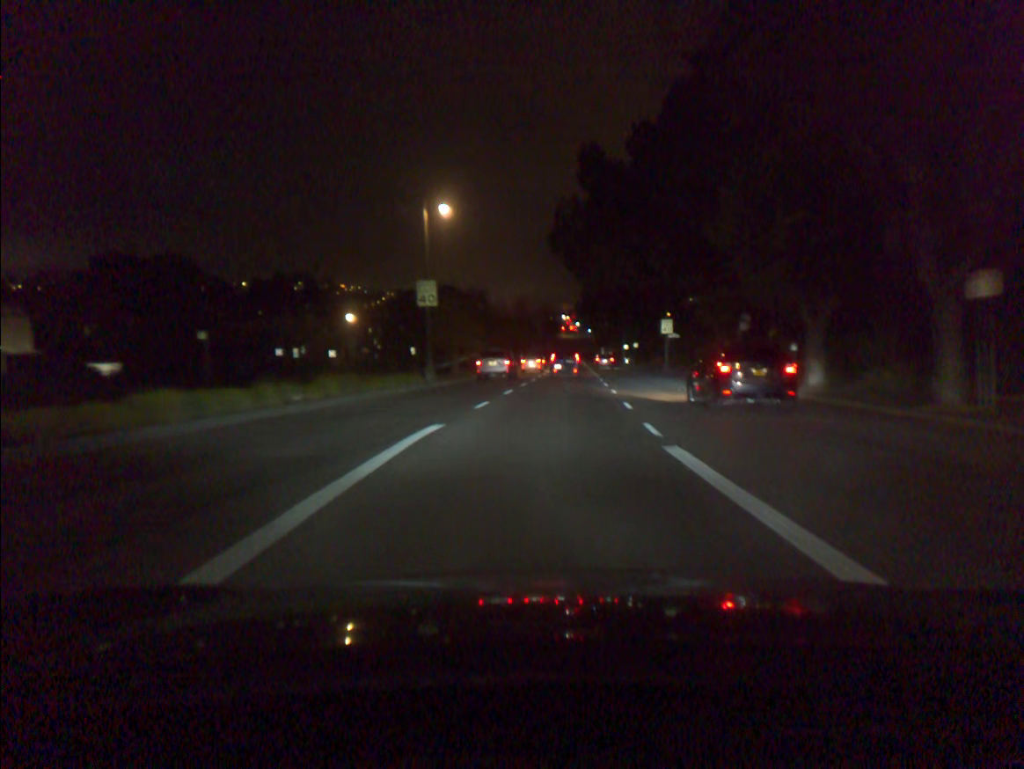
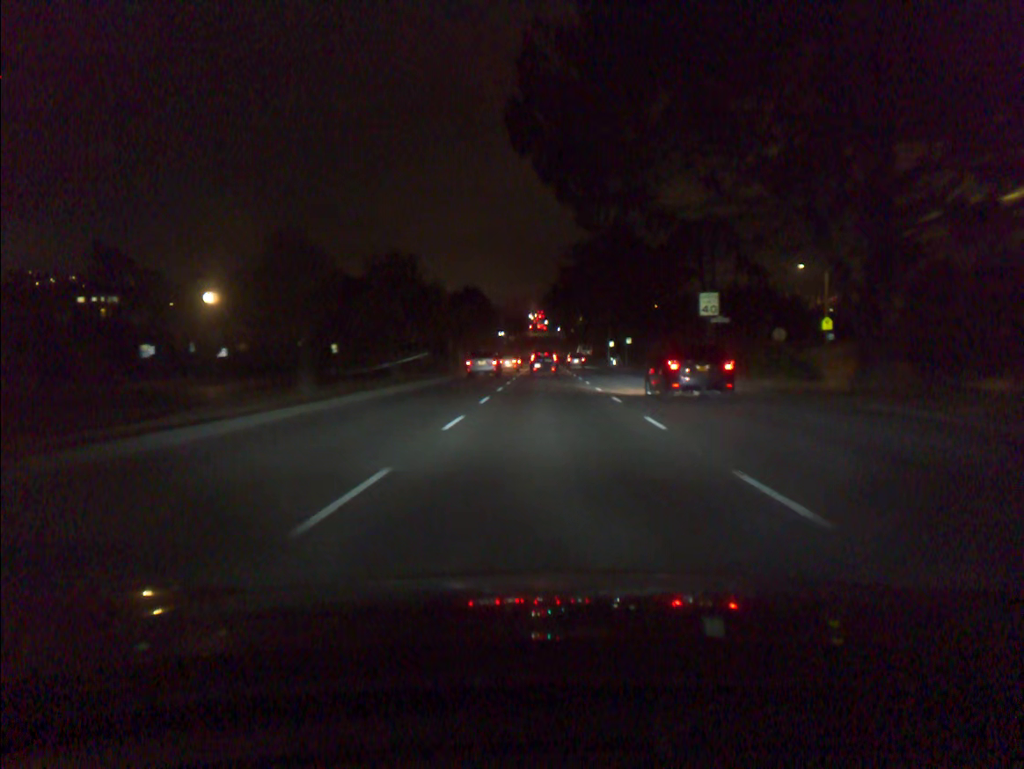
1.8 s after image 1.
(+0.6, +27.7) m; +3°
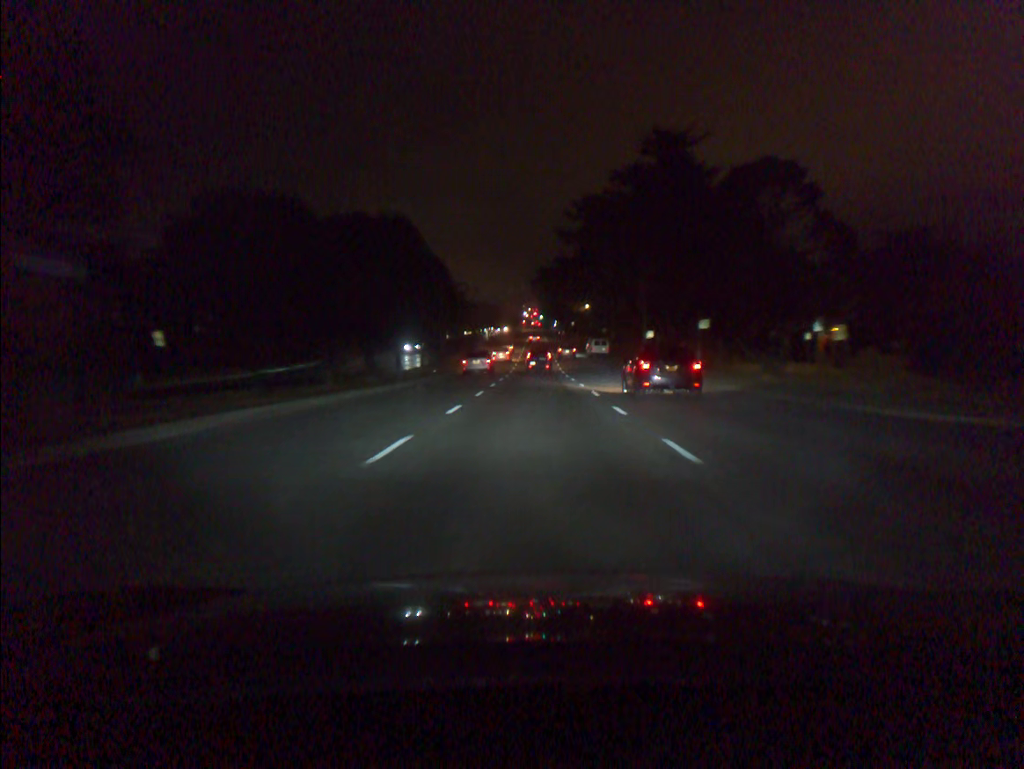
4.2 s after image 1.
(+0.3, +40.9) m; 0°
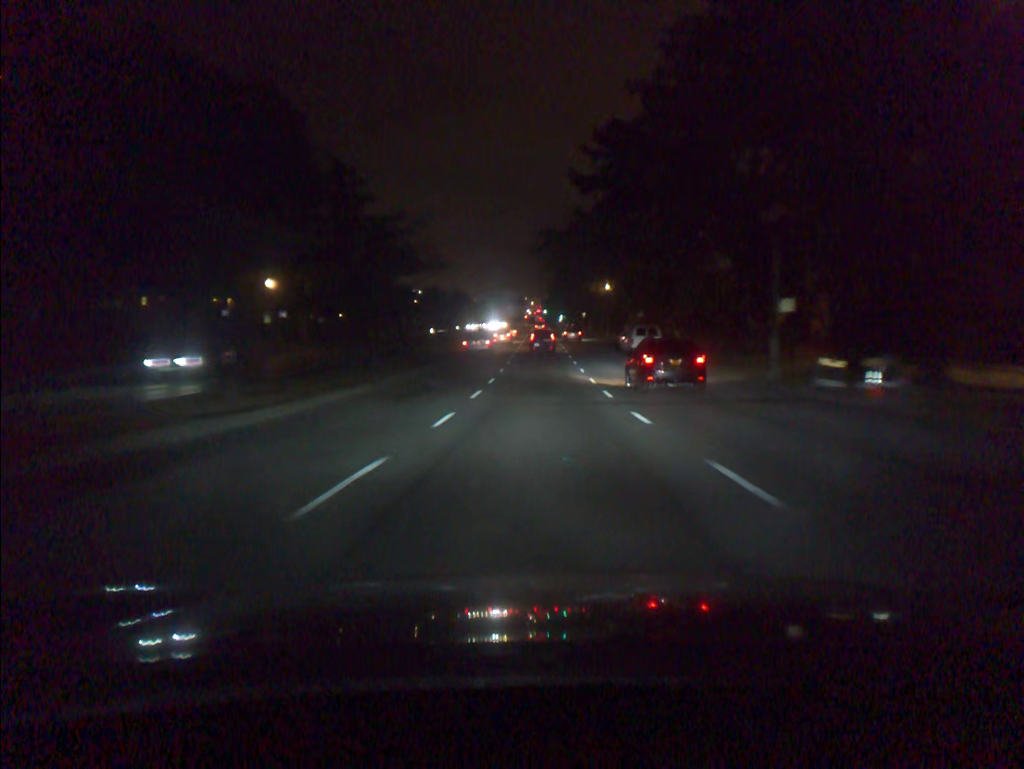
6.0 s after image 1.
(-0.1, +32.4) m; 0°
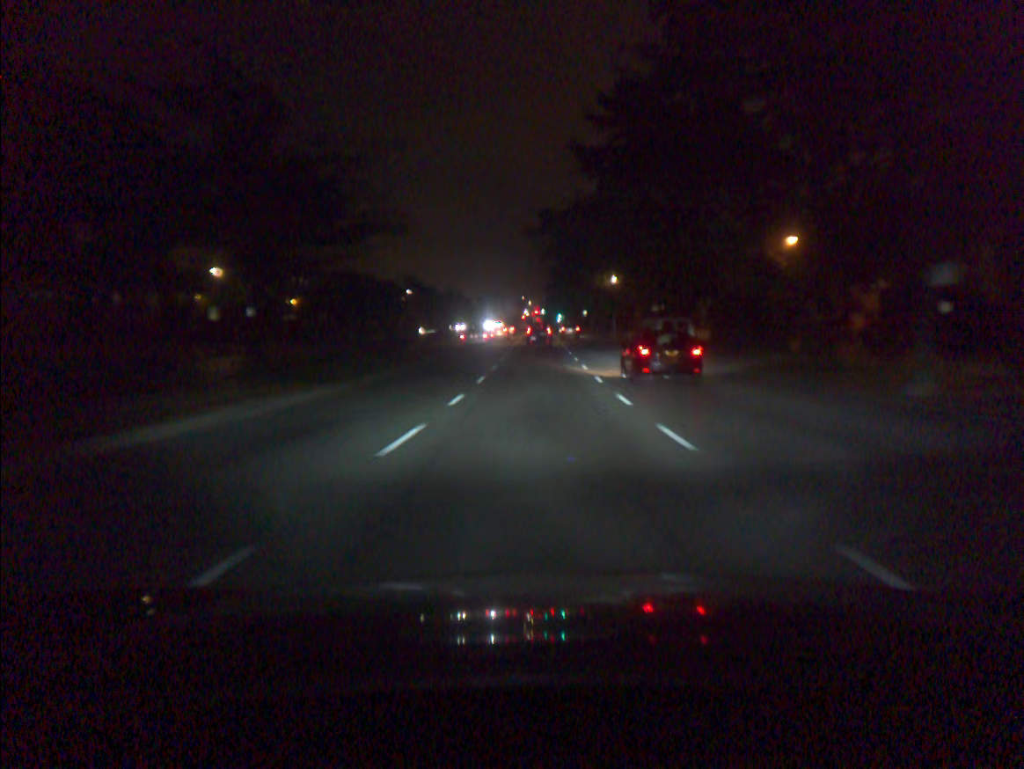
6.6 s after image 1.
(0.0, +11.0) m; 0°
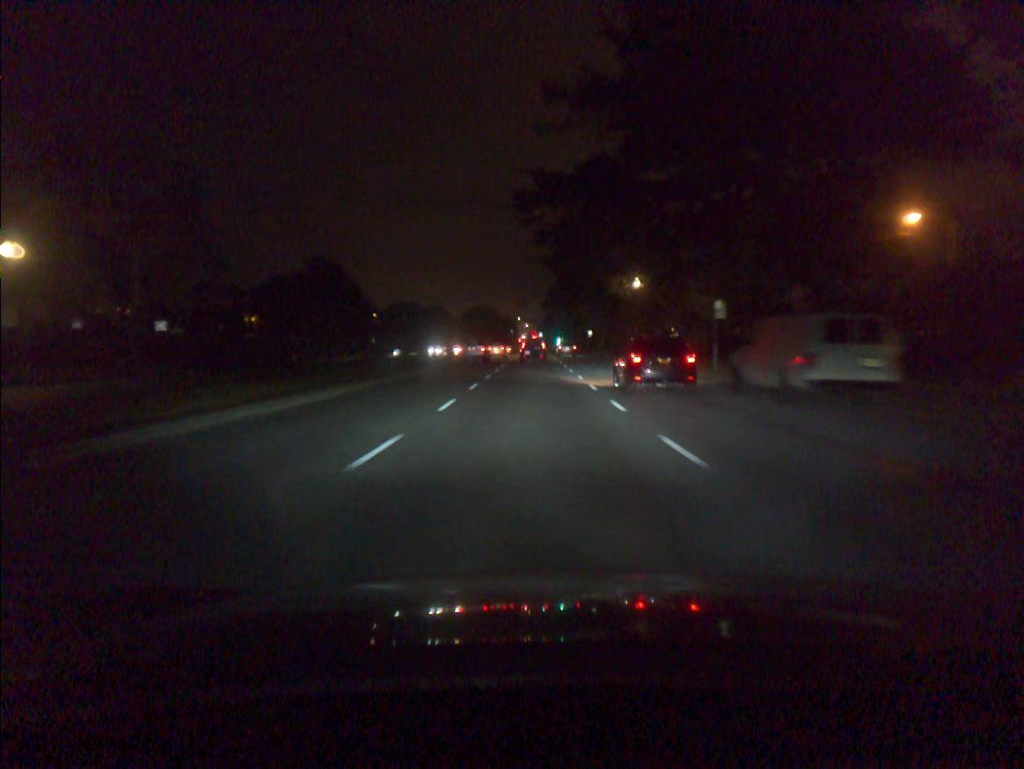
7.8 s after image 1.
(+0.1, +22.1) m; 0°
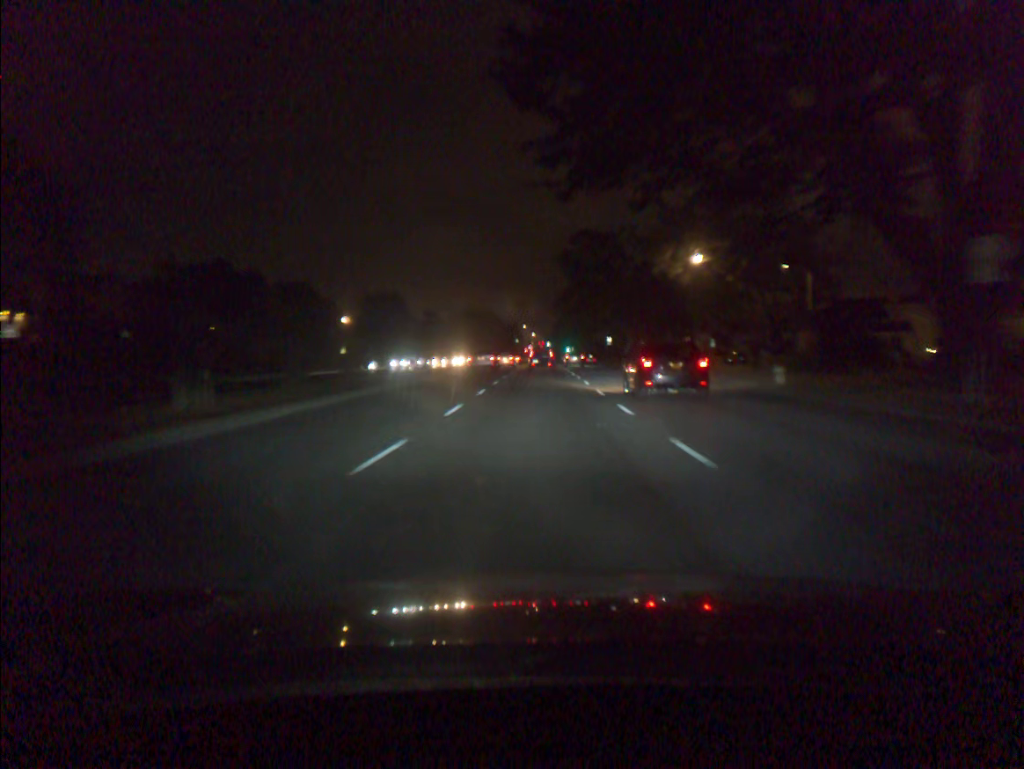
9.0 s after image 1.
(-0.1, +21.9) m; -1°
